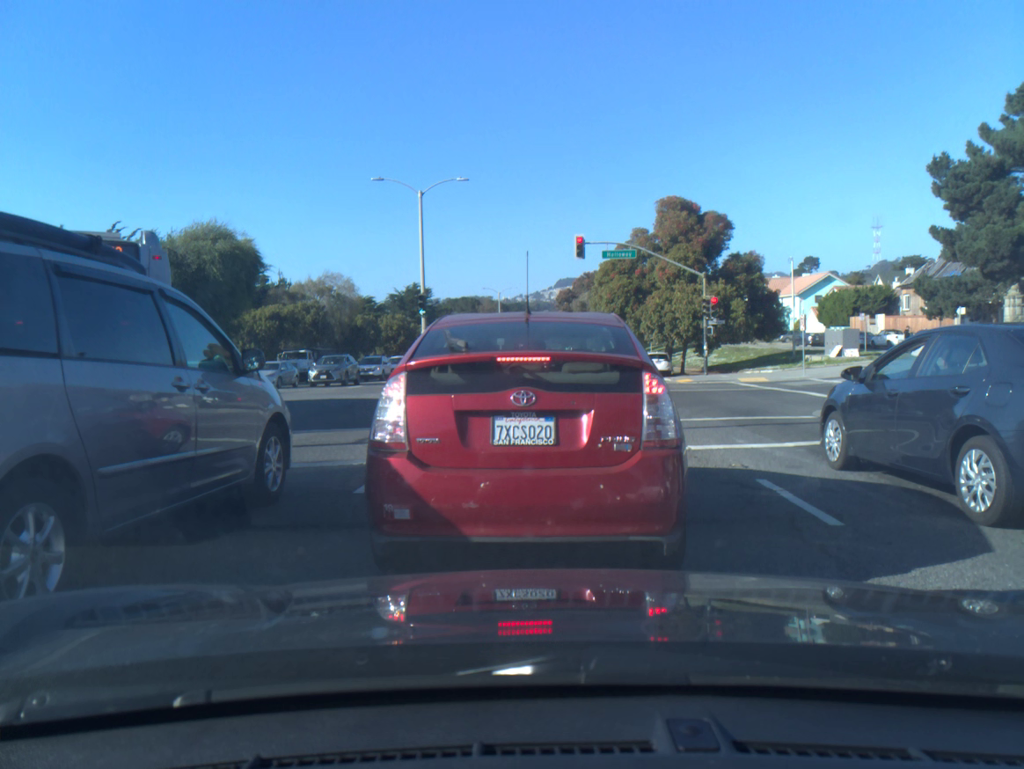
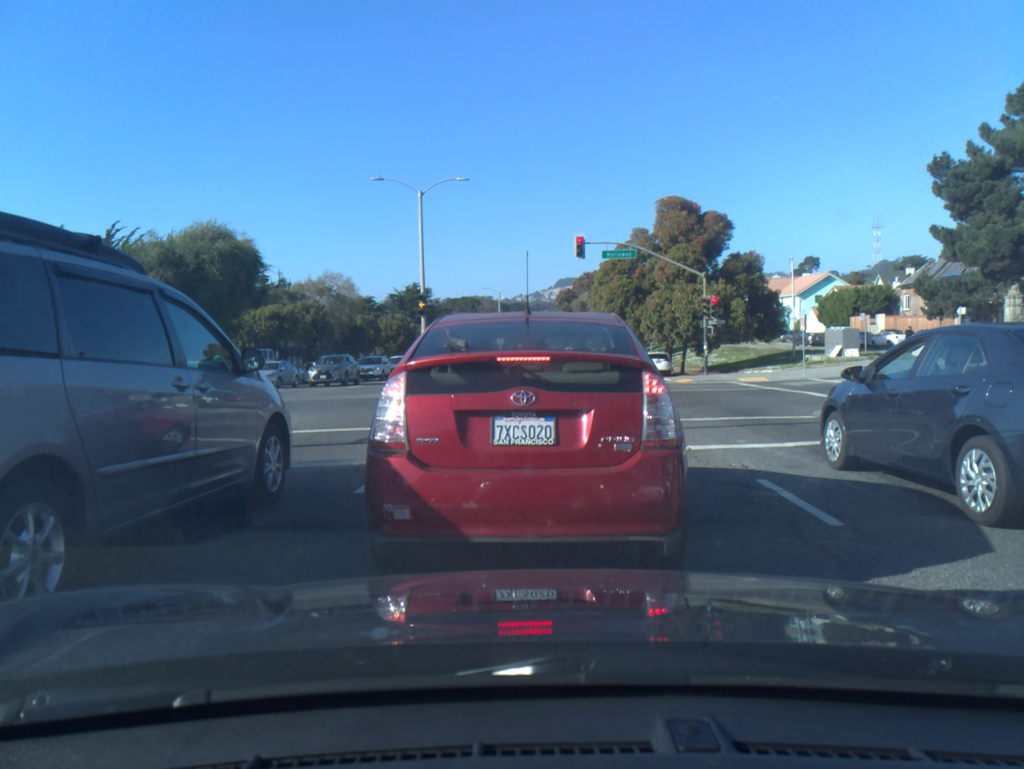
(0.0, 0.0) m; 0°
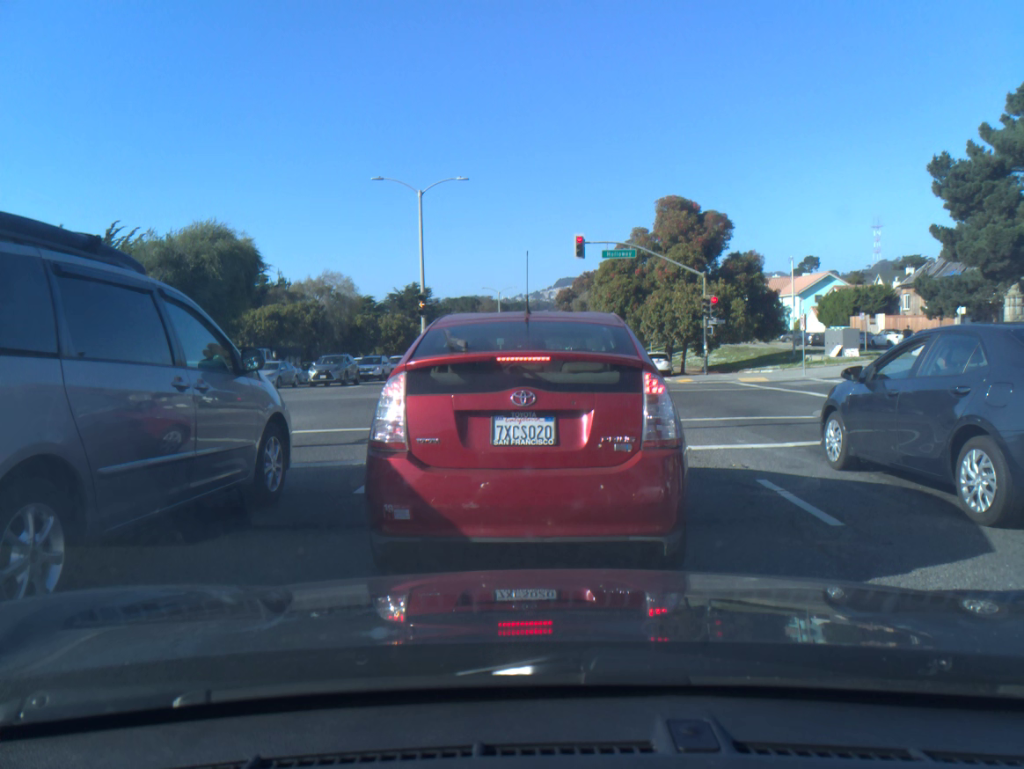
(0.0, 0.0) m; 0°
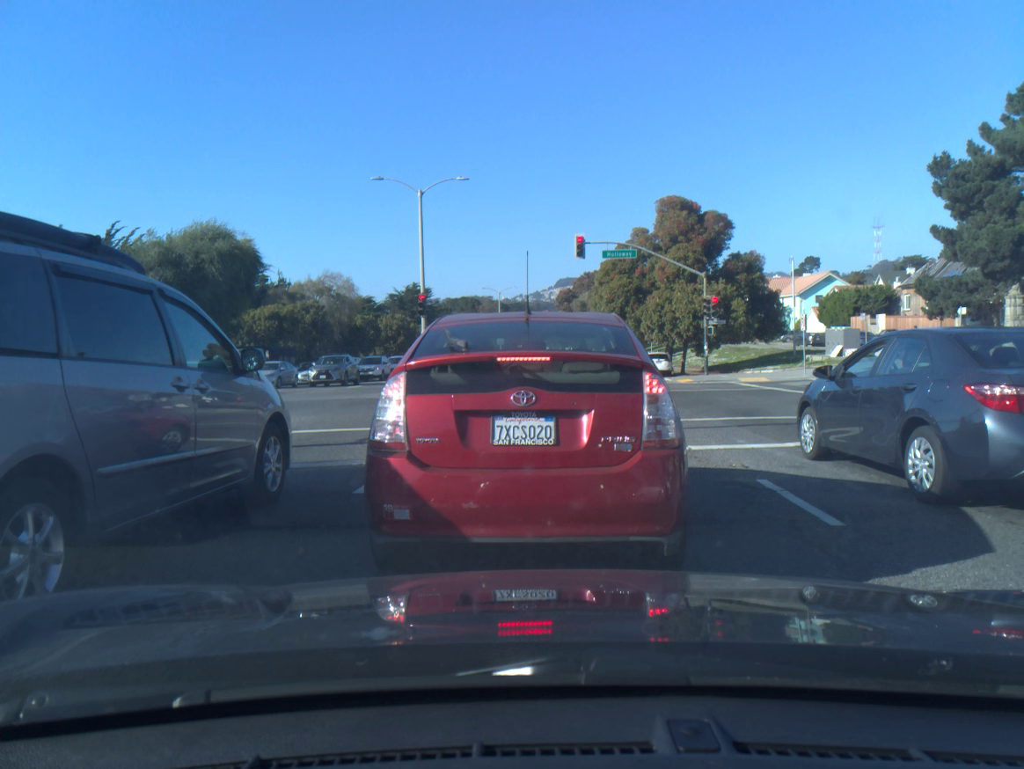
(+0.1, 0.0) m; 0°
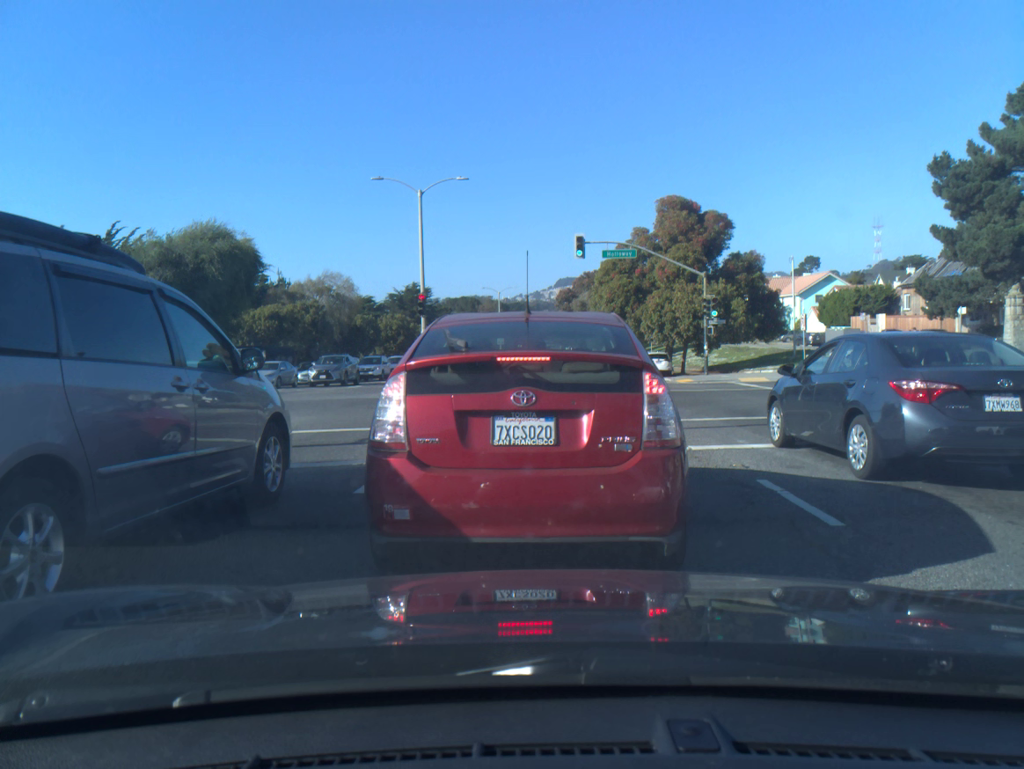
(0.0, 0.0) m; 0°
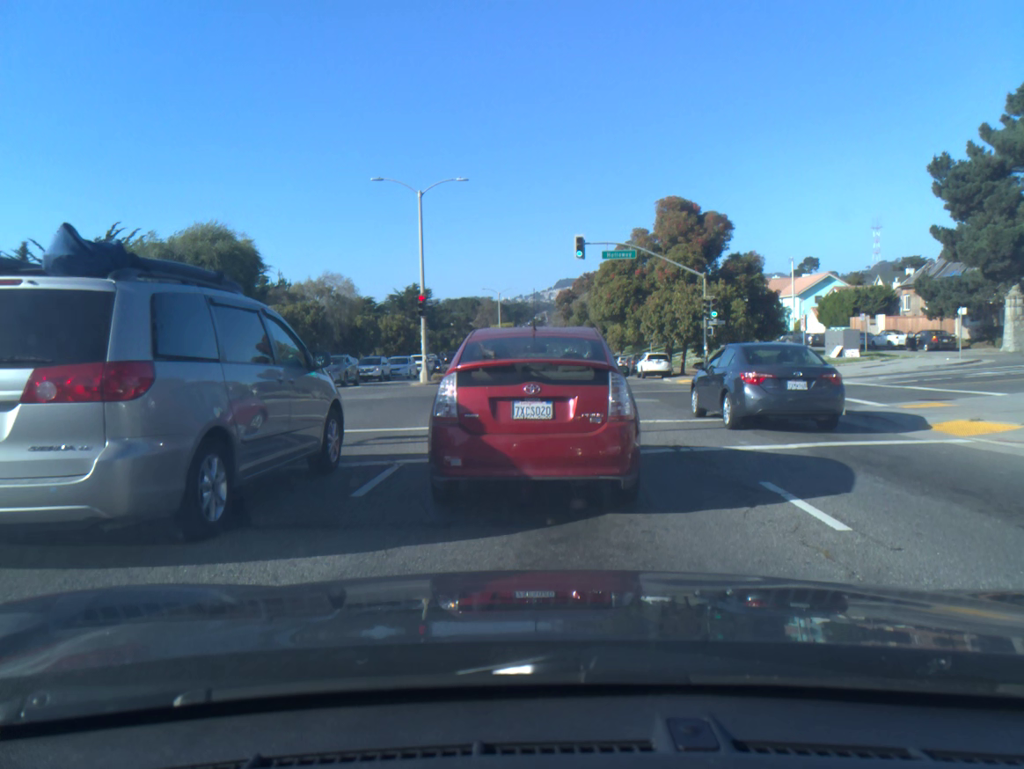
(0.0, +0.1) m; 0°
